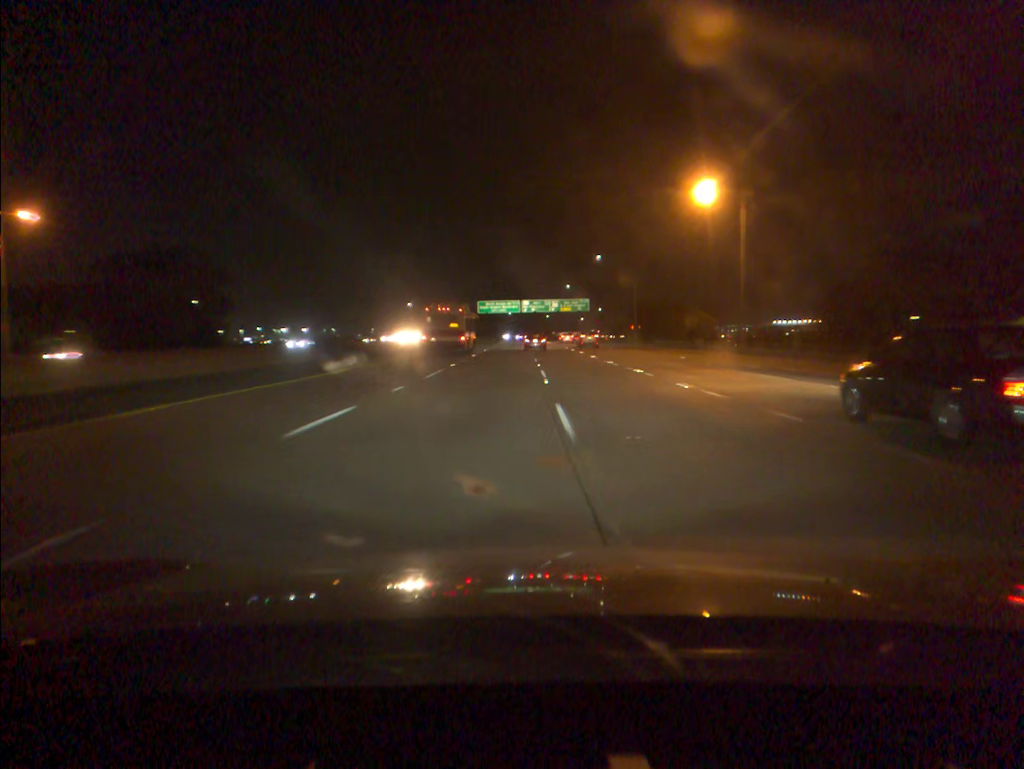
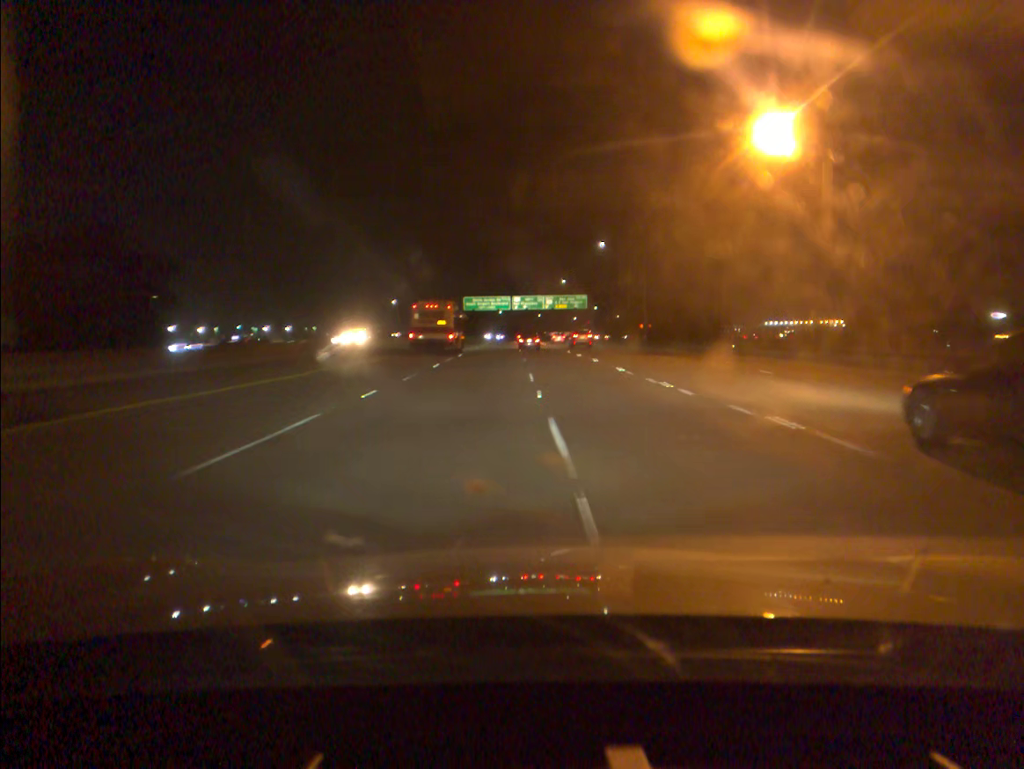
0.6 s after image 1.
(+0.1, +17.0) m; +1°
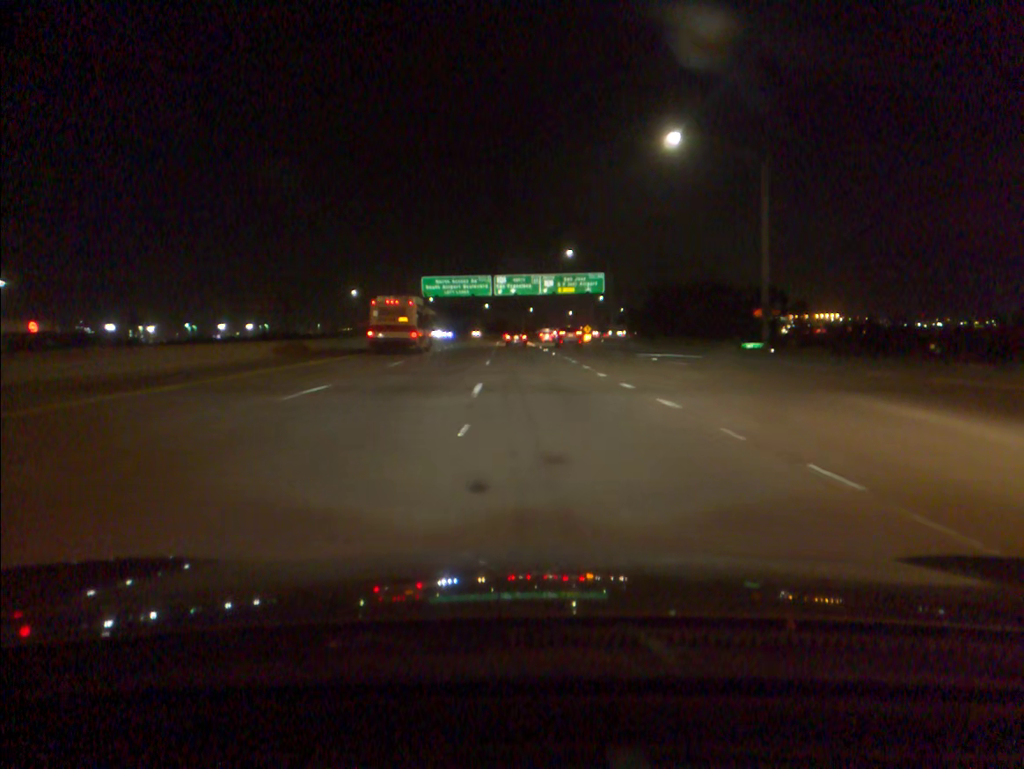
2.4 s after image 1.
(+0.4, +50.9) m; +1°
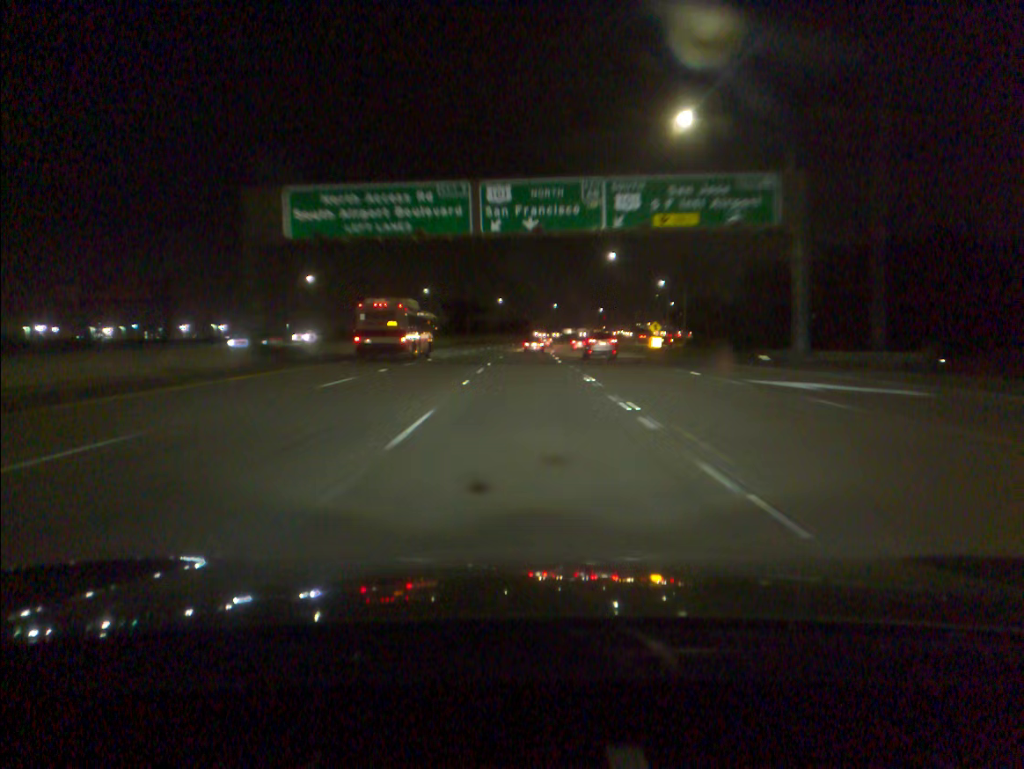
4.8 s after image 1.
(-0.8, +66.4) m; -1°
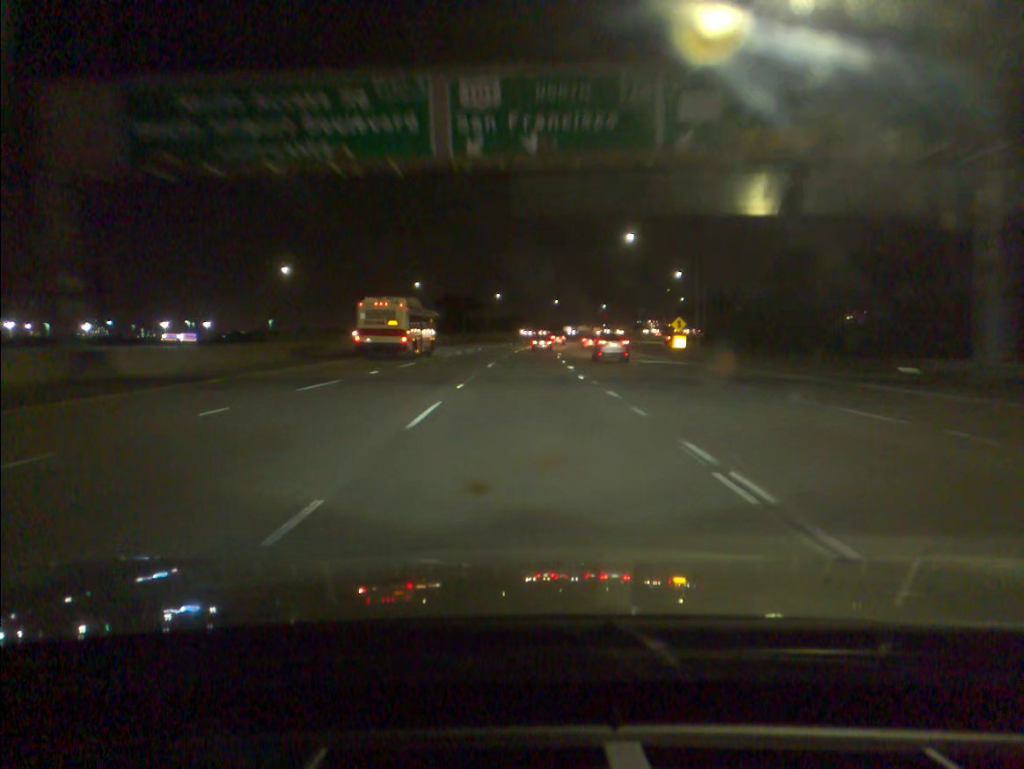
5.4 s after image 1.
(0.0, +16.2) m; 0°
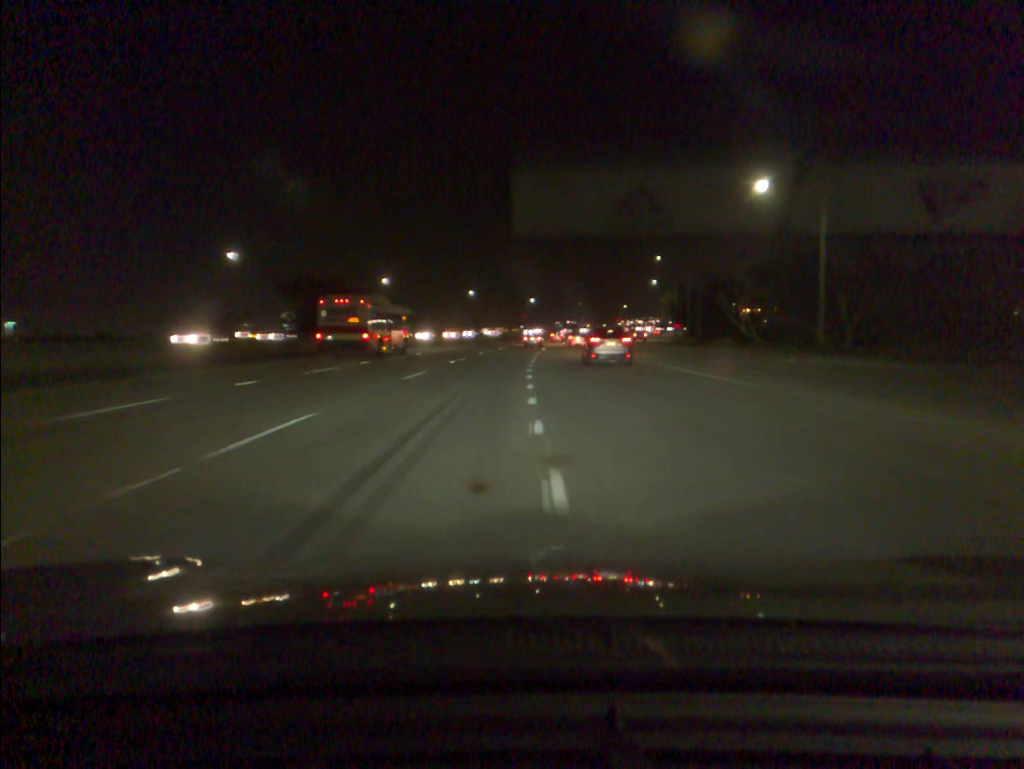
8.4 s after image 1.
(+3.2, +79.3) m; +6°
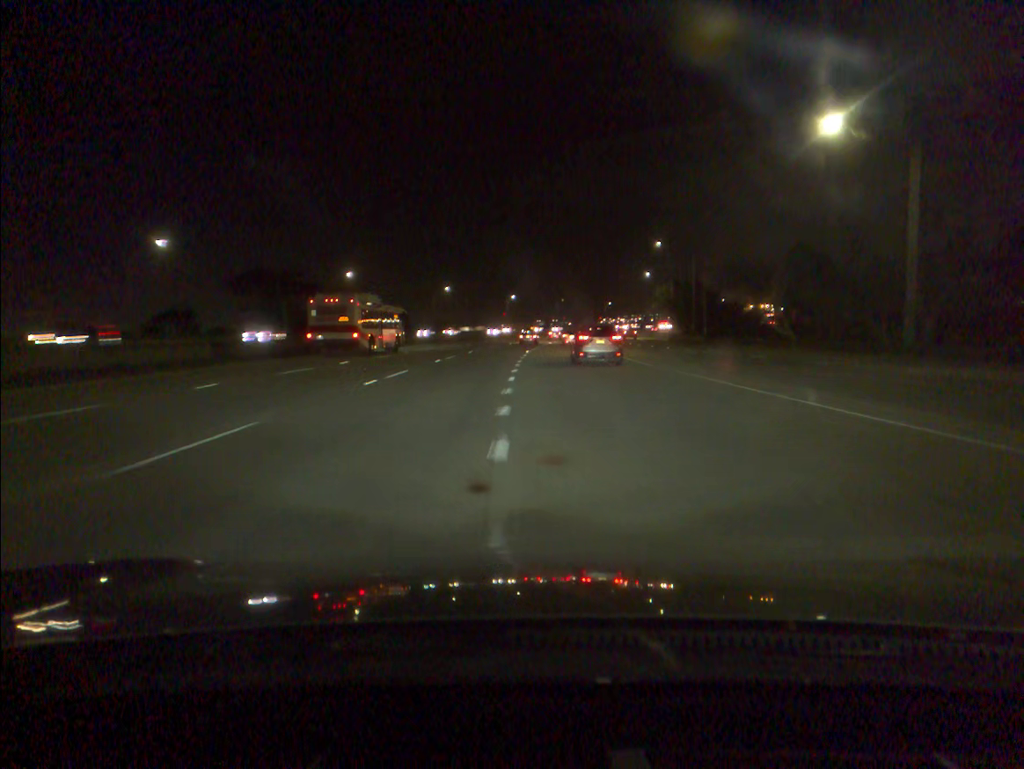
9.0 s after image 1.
(+0.2, +15.5) m; +1°
